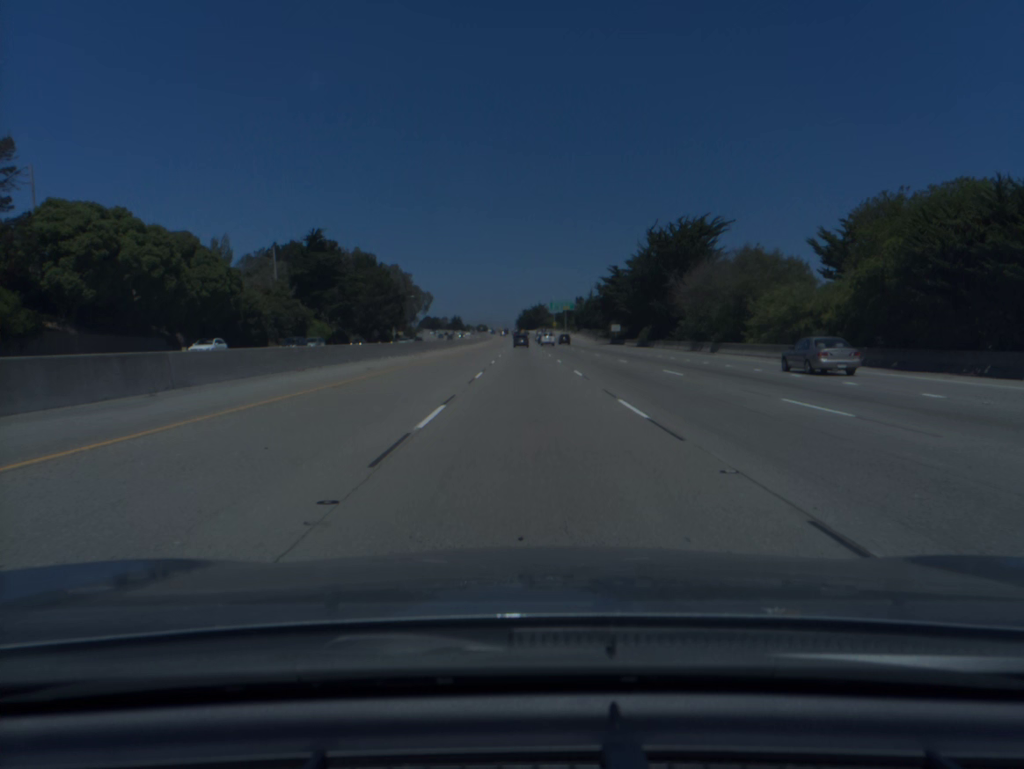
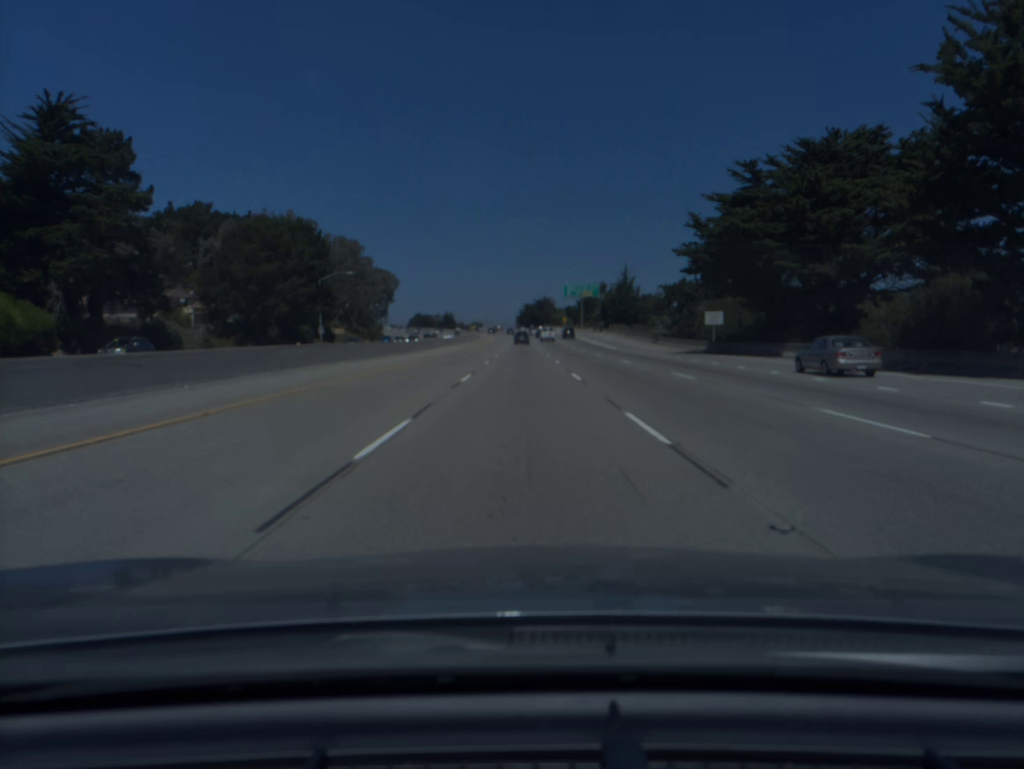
(+0.1, +76.0) m; 0°
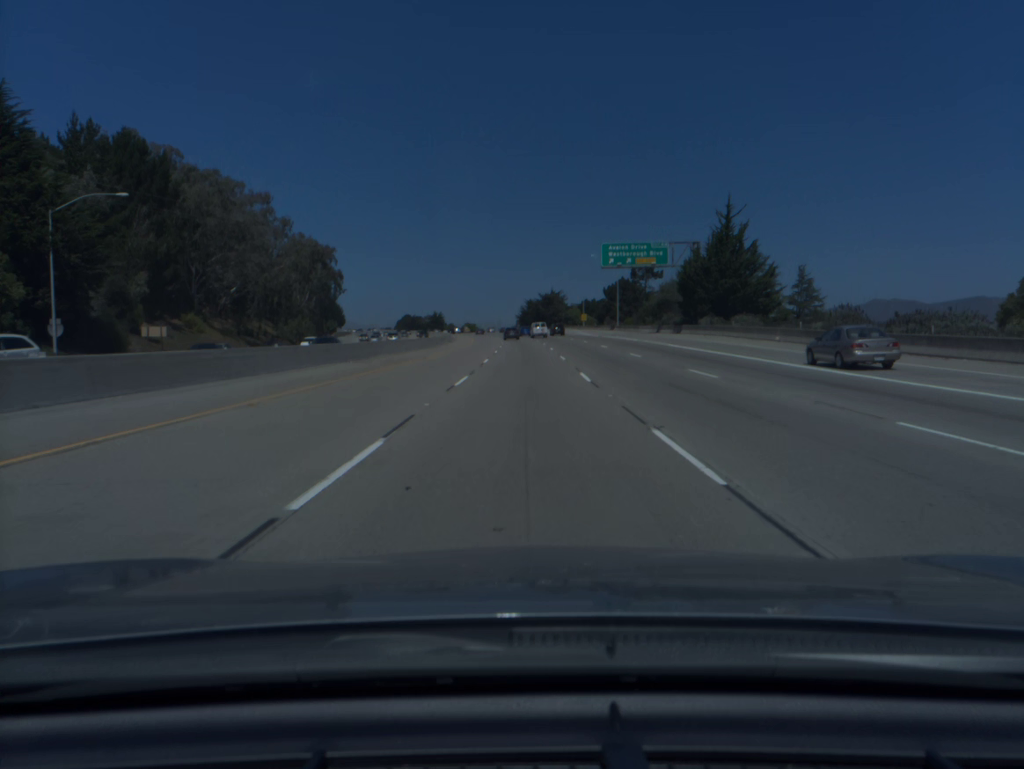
(-0.1, +75.7) m; 0°
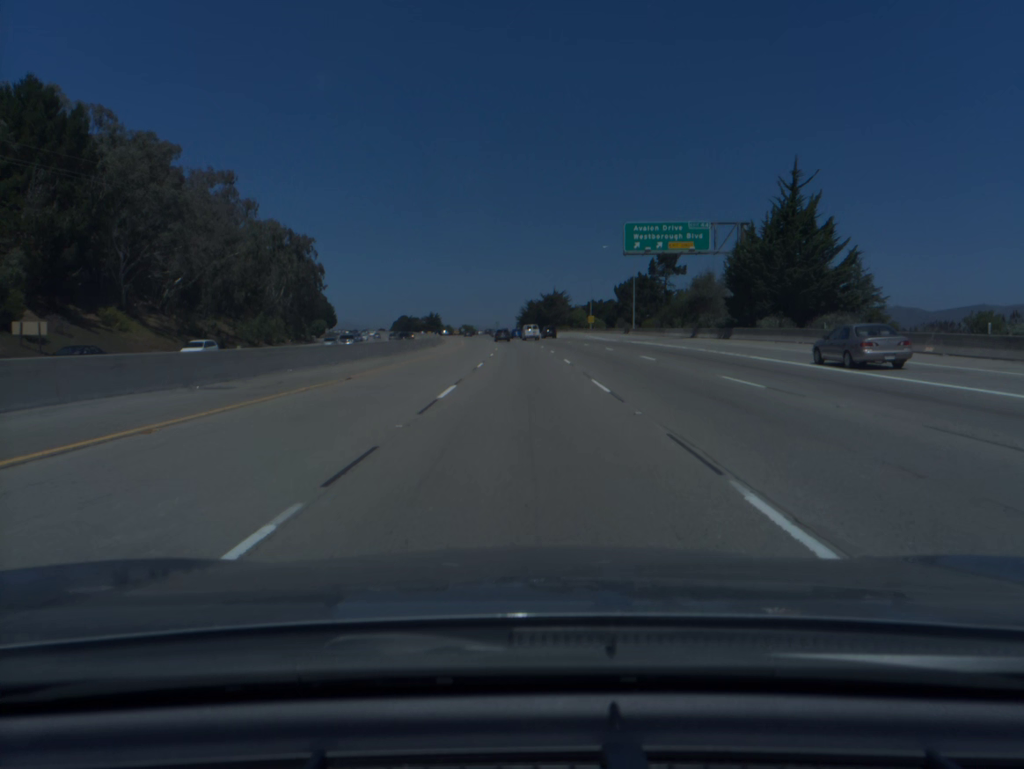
(0.0, +18.9) m; 0°
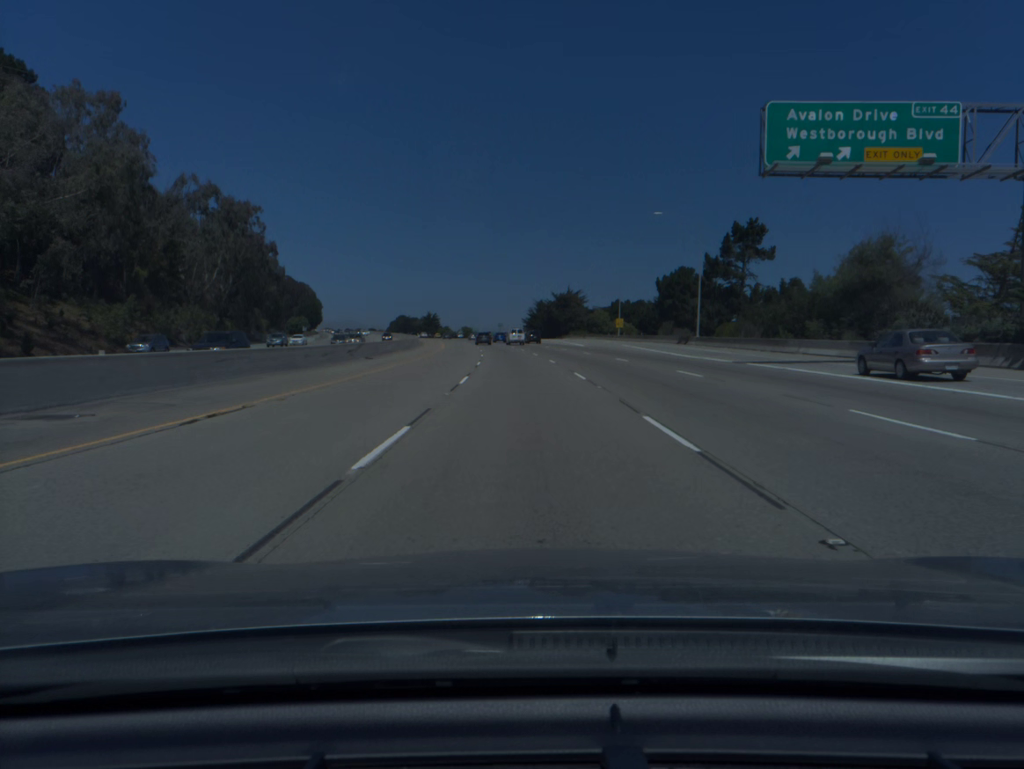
(-0.1, +37.6) m; 0°
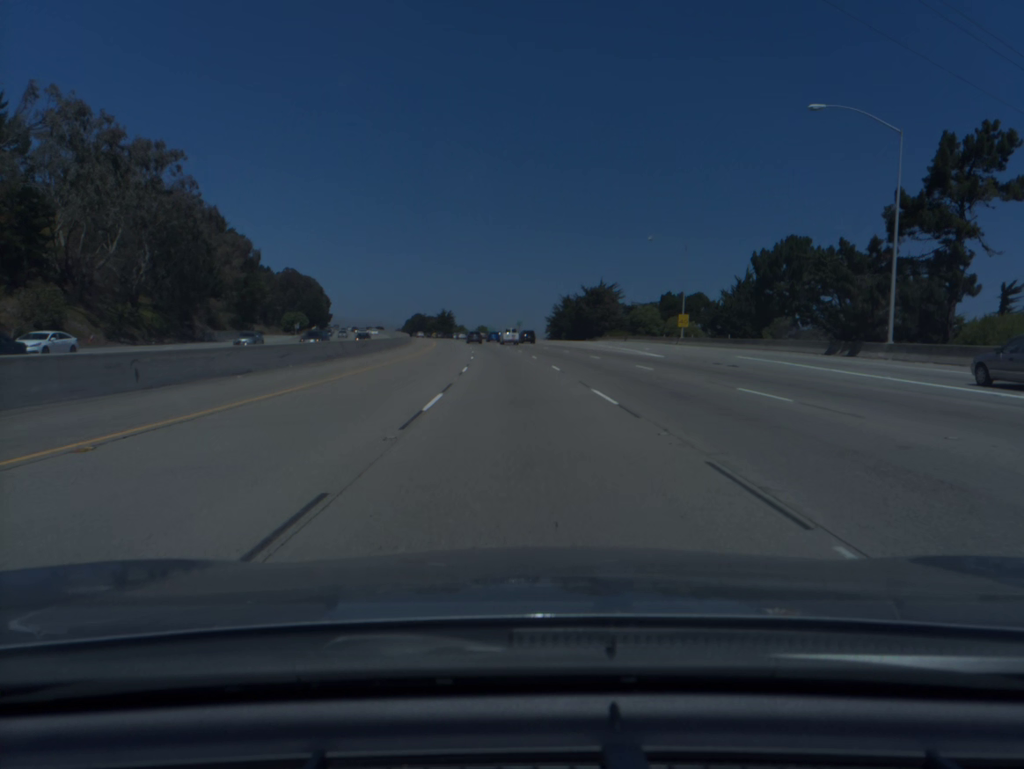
(-0.4, +37.5) m; -1°
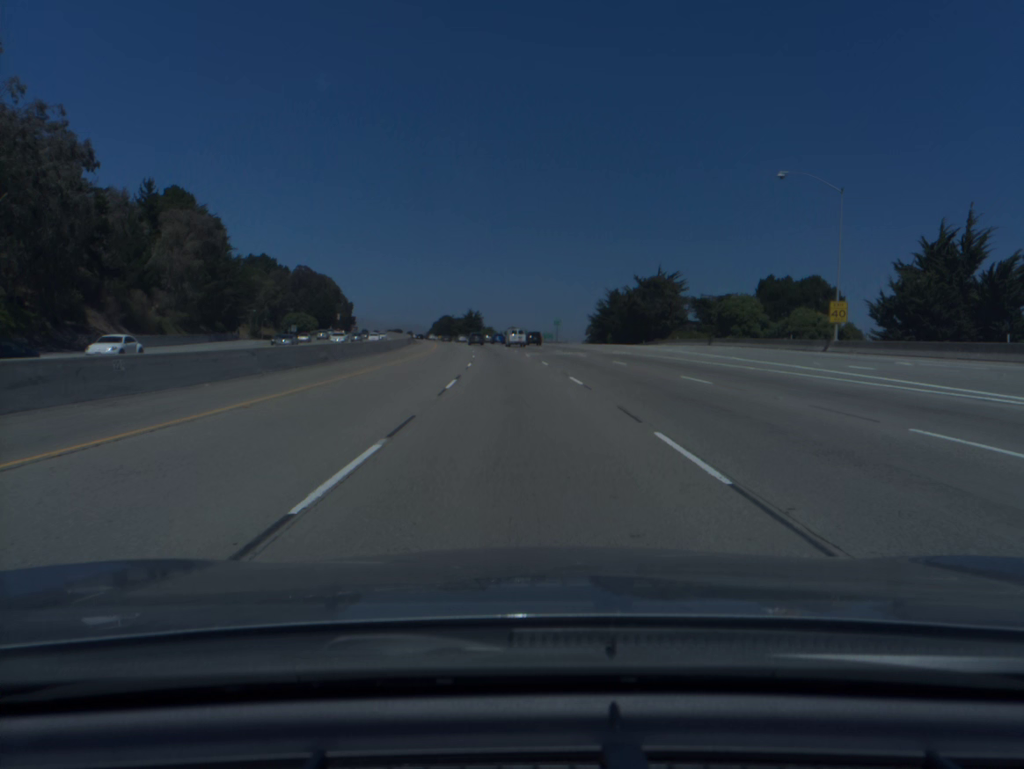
(-0.8, +37.5) m; -2°
